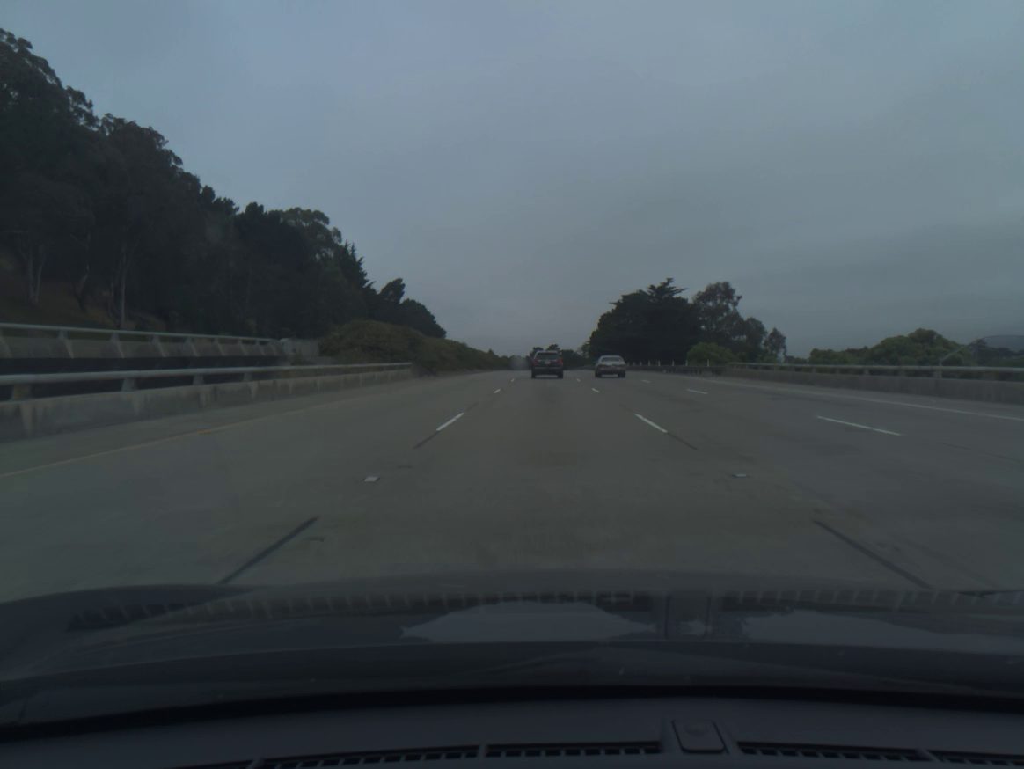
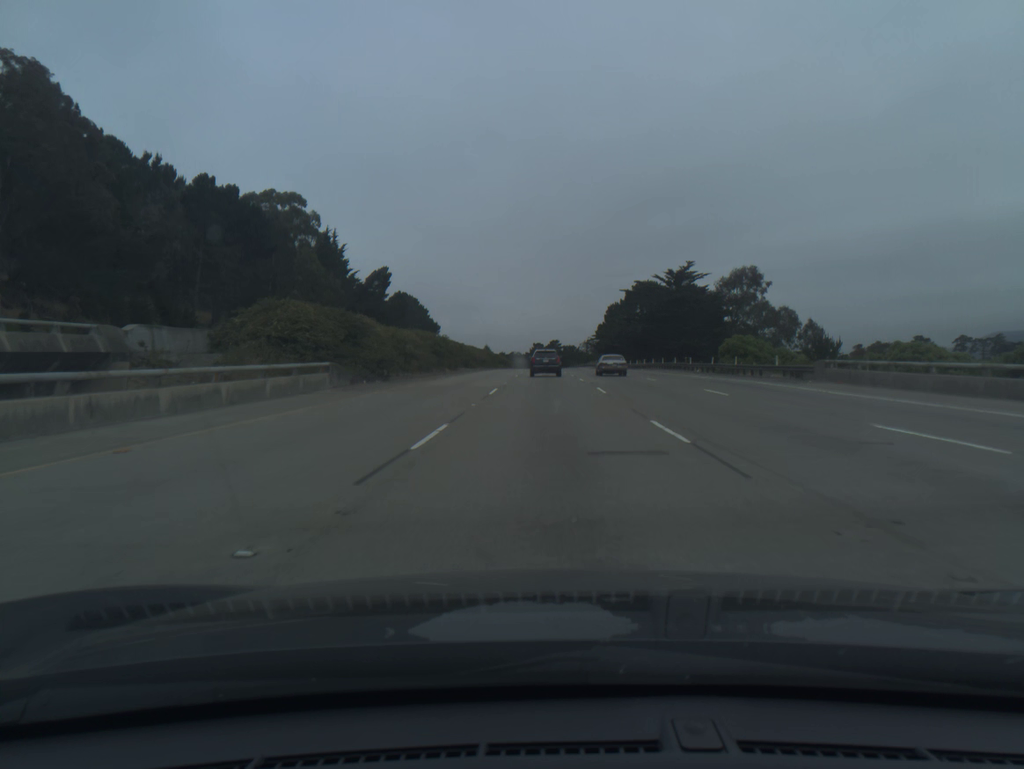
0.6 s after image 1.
(0.0, +17.3) m; 0°
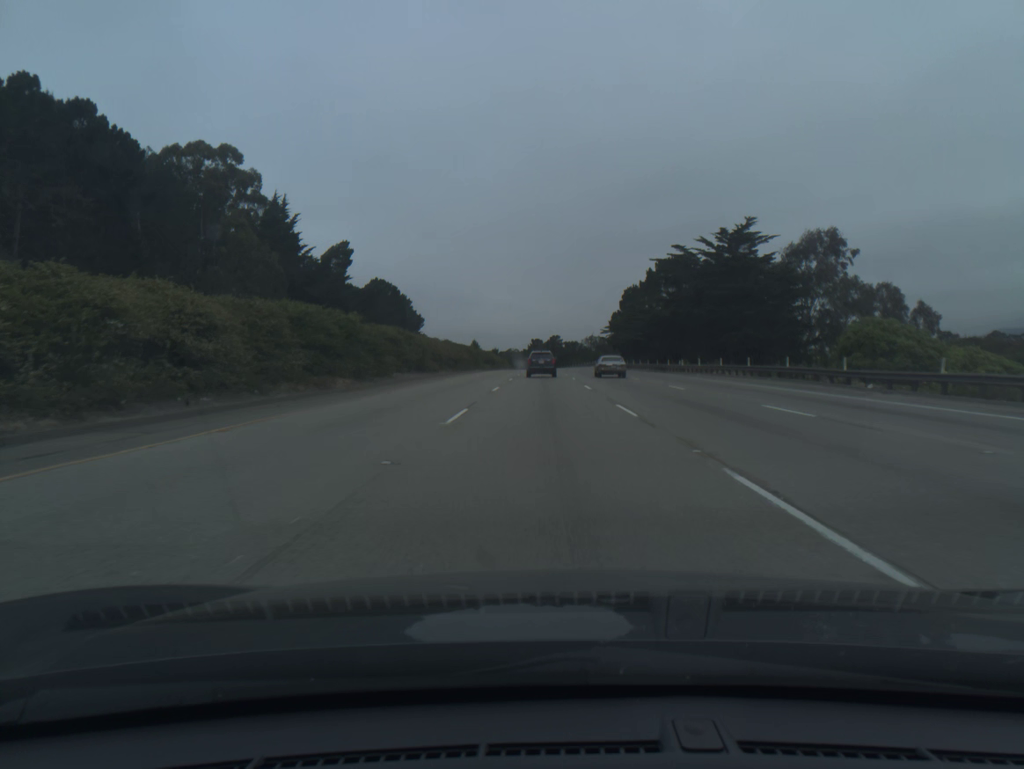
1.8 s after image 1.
(0.0, +34.6) m; 0°
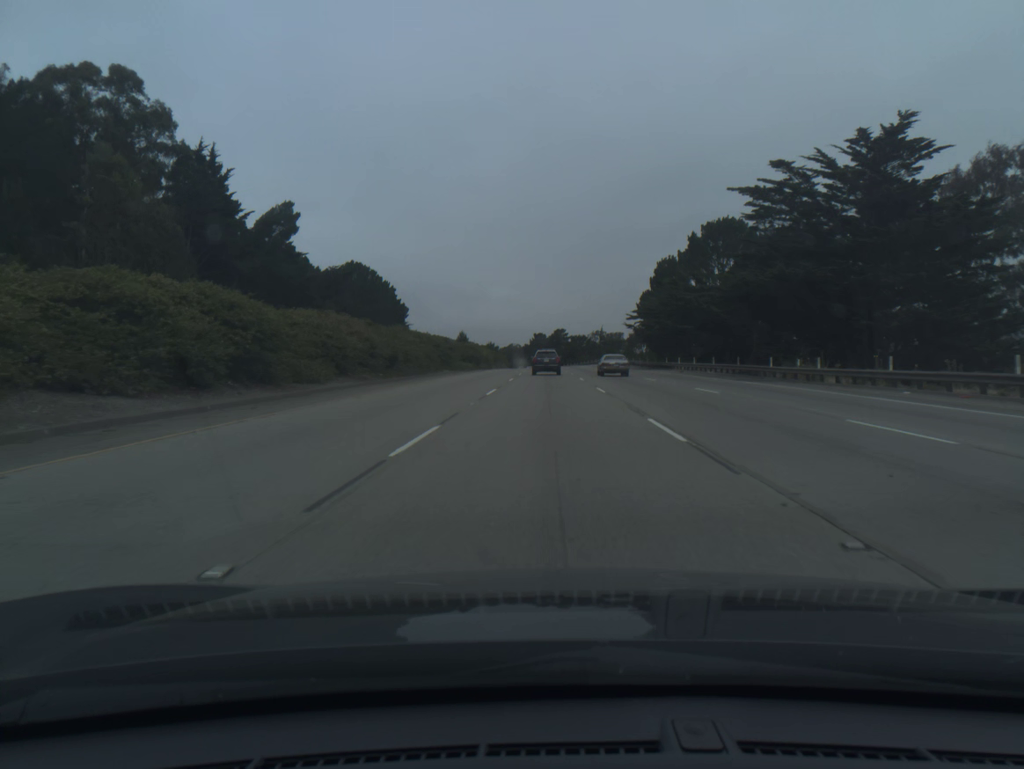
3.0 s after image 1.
(-0.1, +34.6) m; 0°
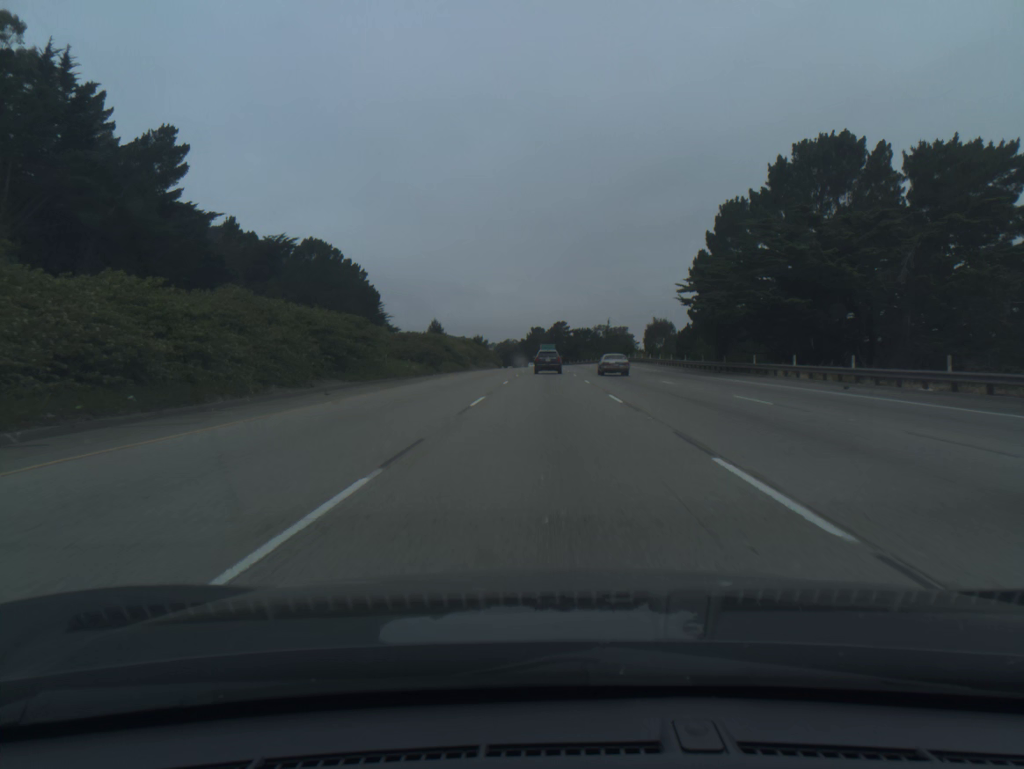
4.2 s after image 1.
(0.0, +34.6) m; 0°
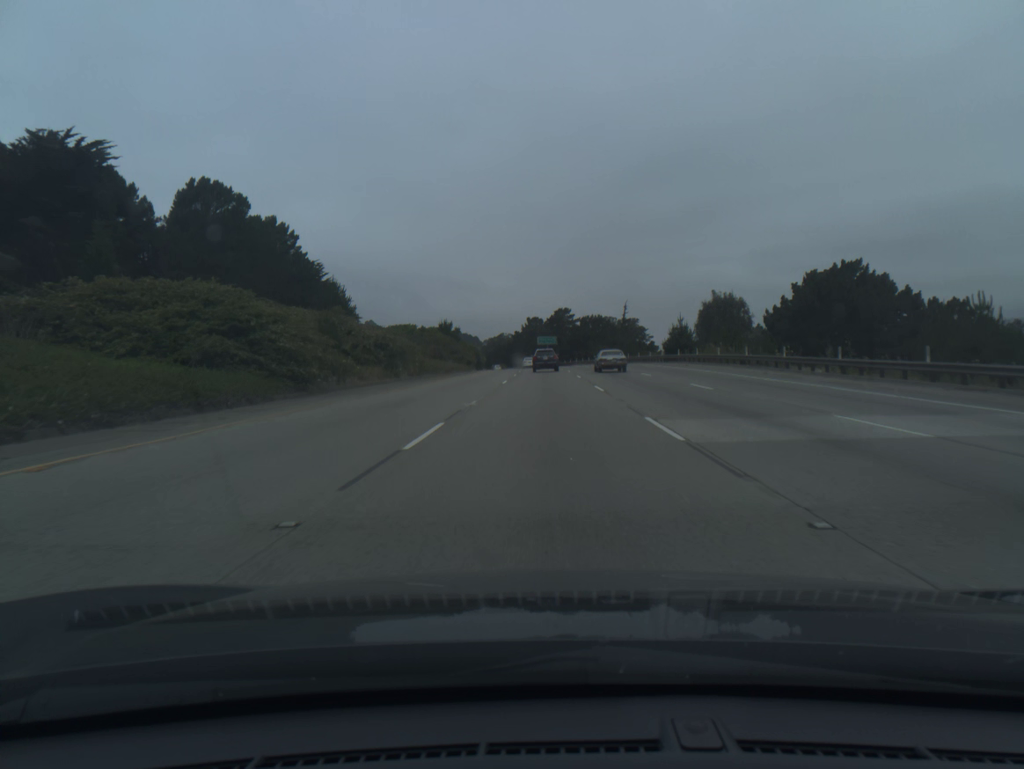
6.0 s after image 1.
(+0.1, +52.2) m; 0°
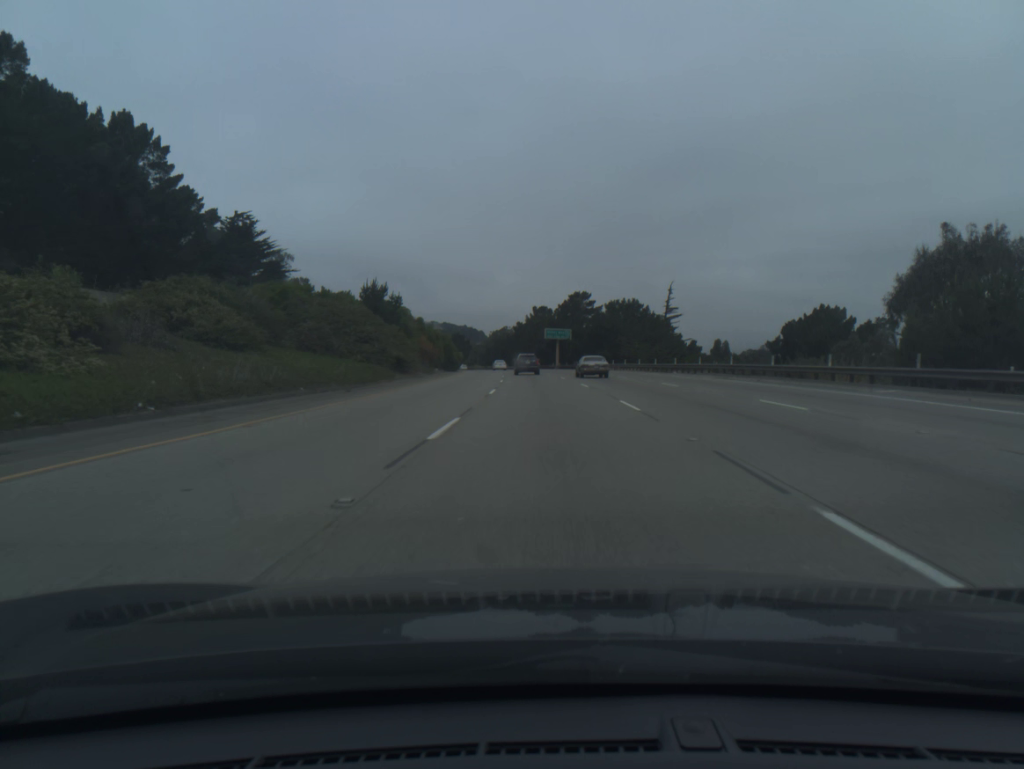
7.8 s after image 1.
(-0.3, +52.7) m; -1°
